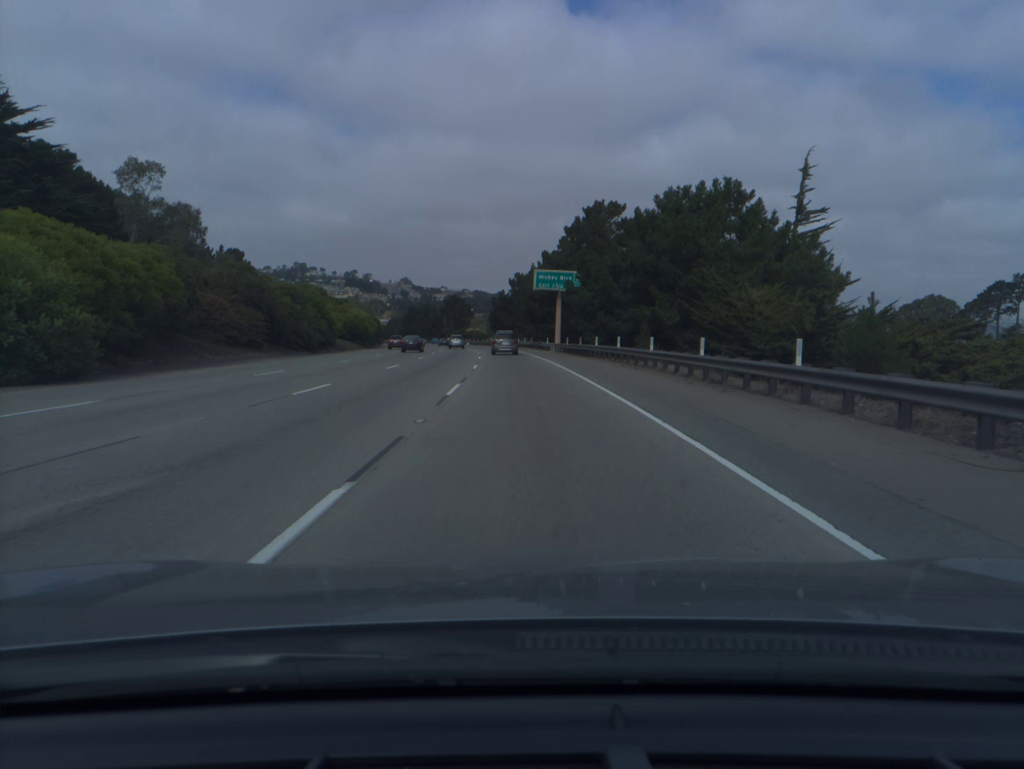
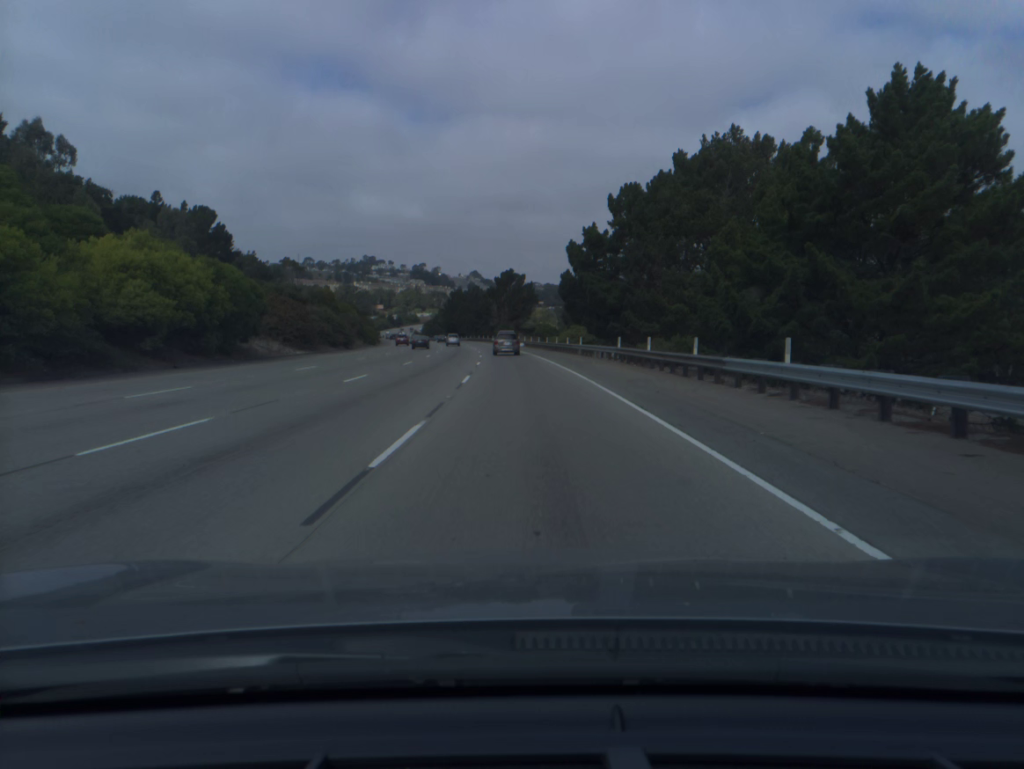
(-3.7, +82.6) m; -5°
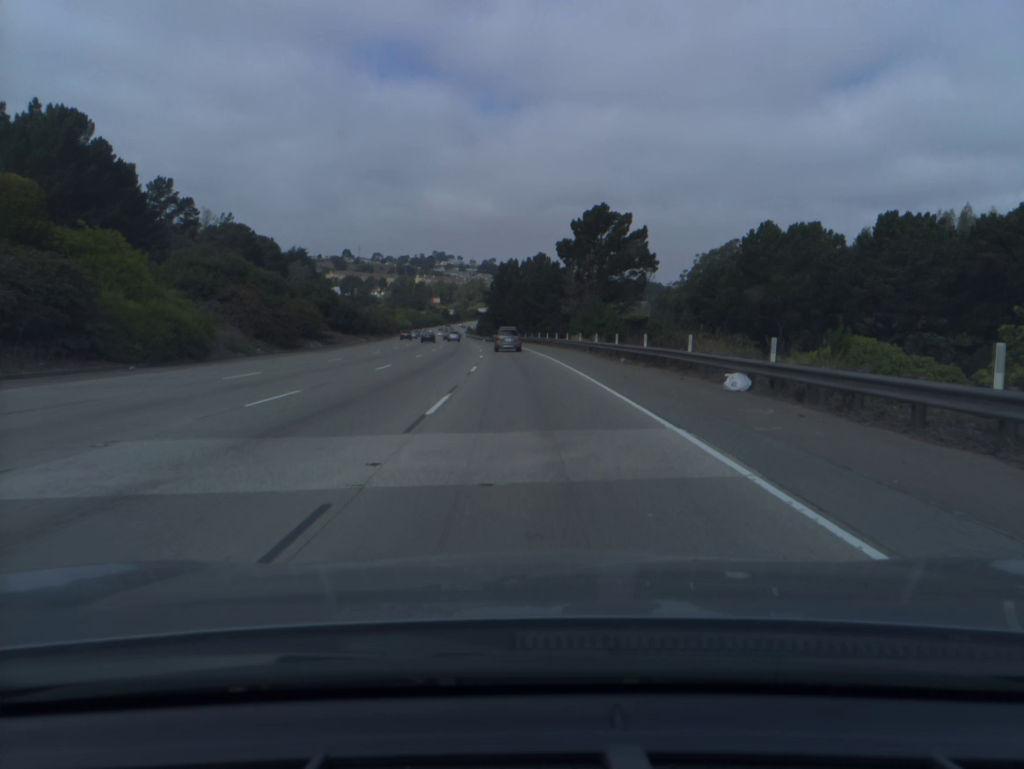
(-3.7, +82.4) m; -5°
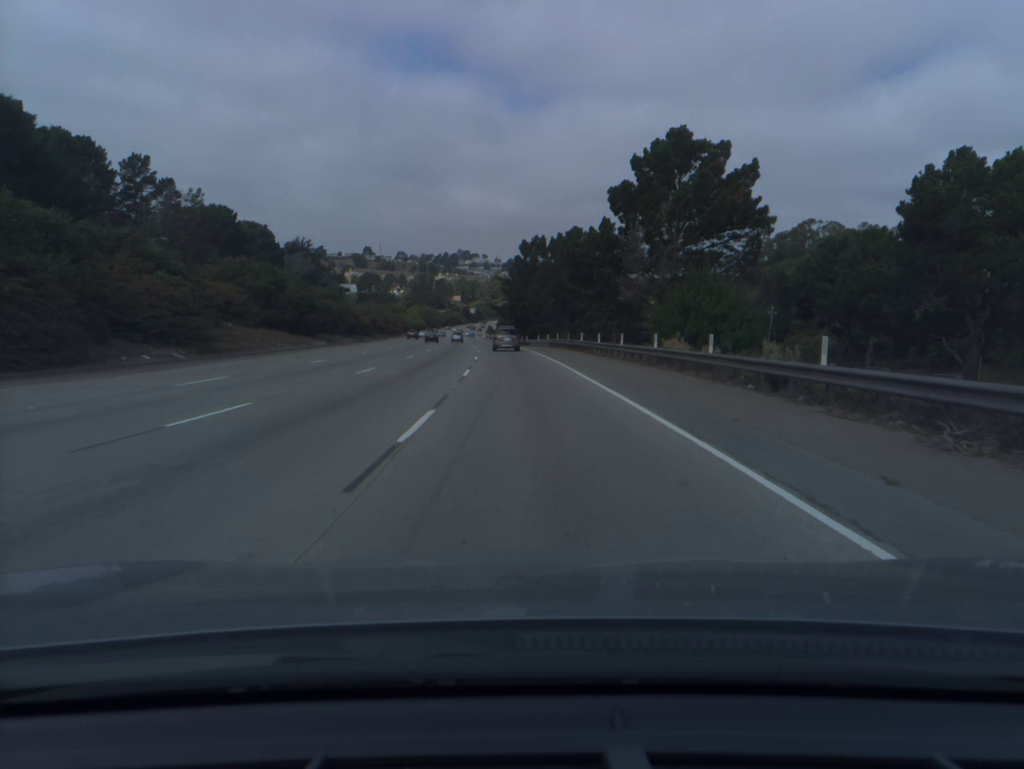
(-0.5, +32.8) m; -2°
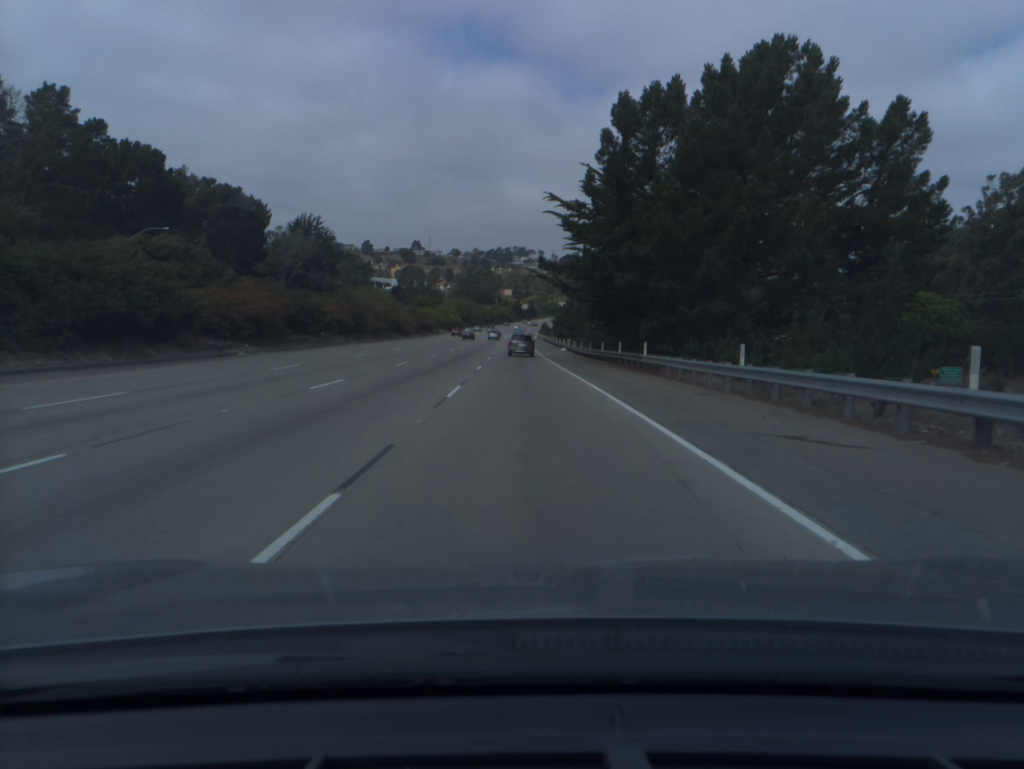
(-2.3, +65.1) m; -4°
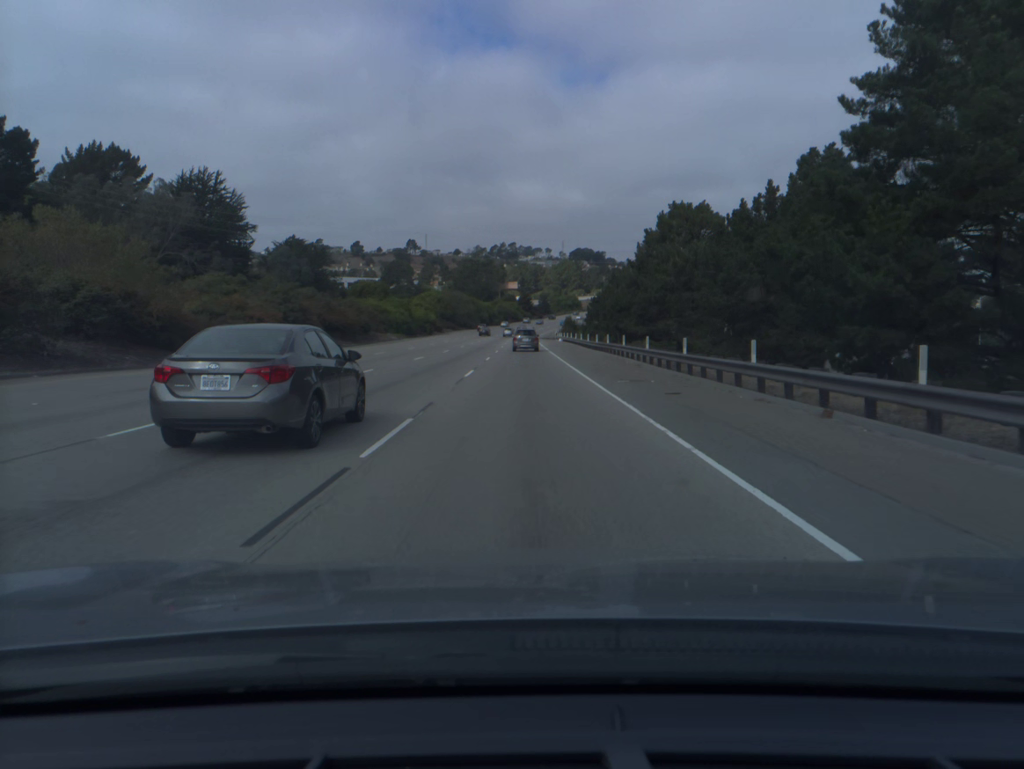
(-1.1, +82.6) m; -1°
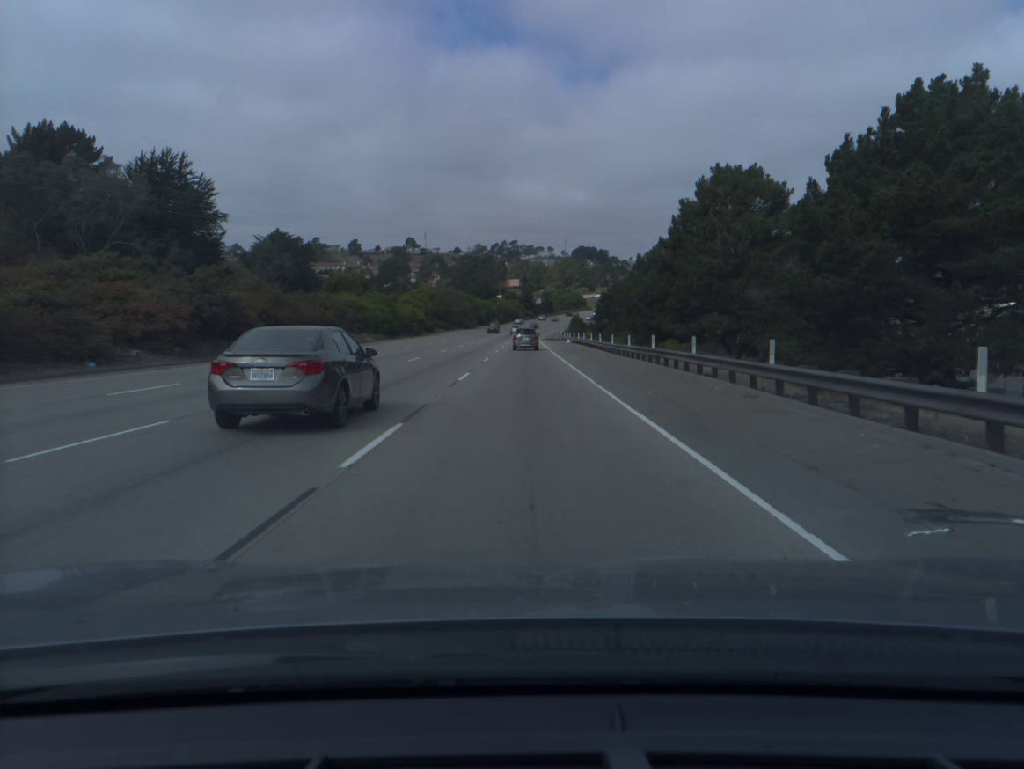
(0.0, +16.5) m; 0°
